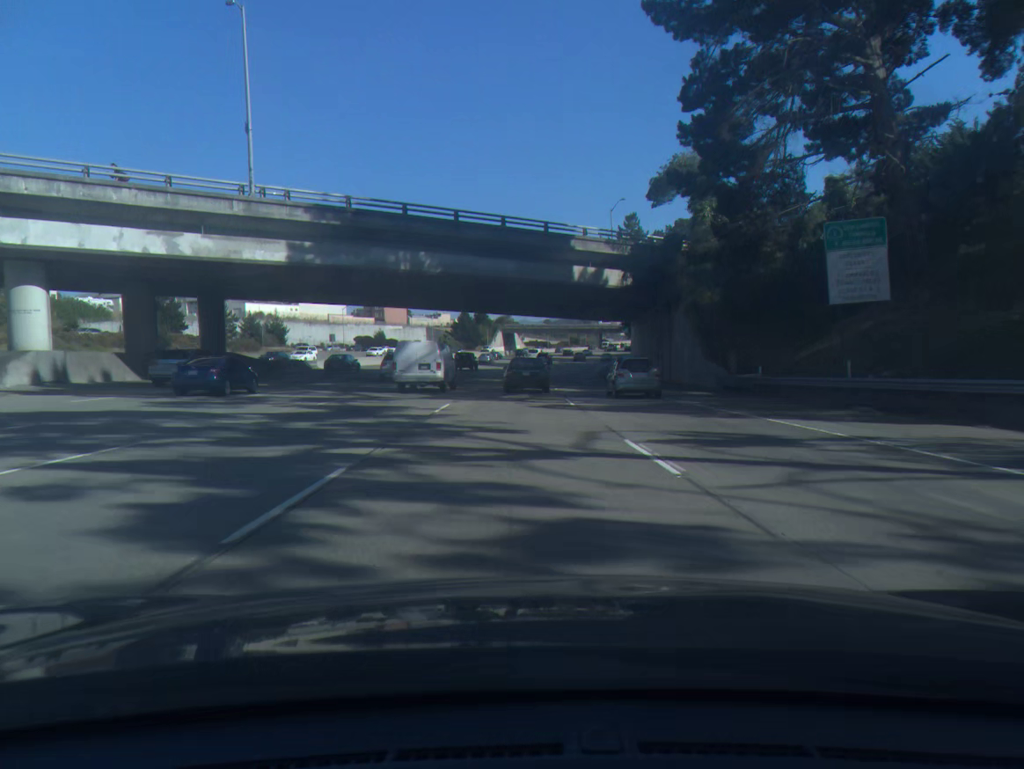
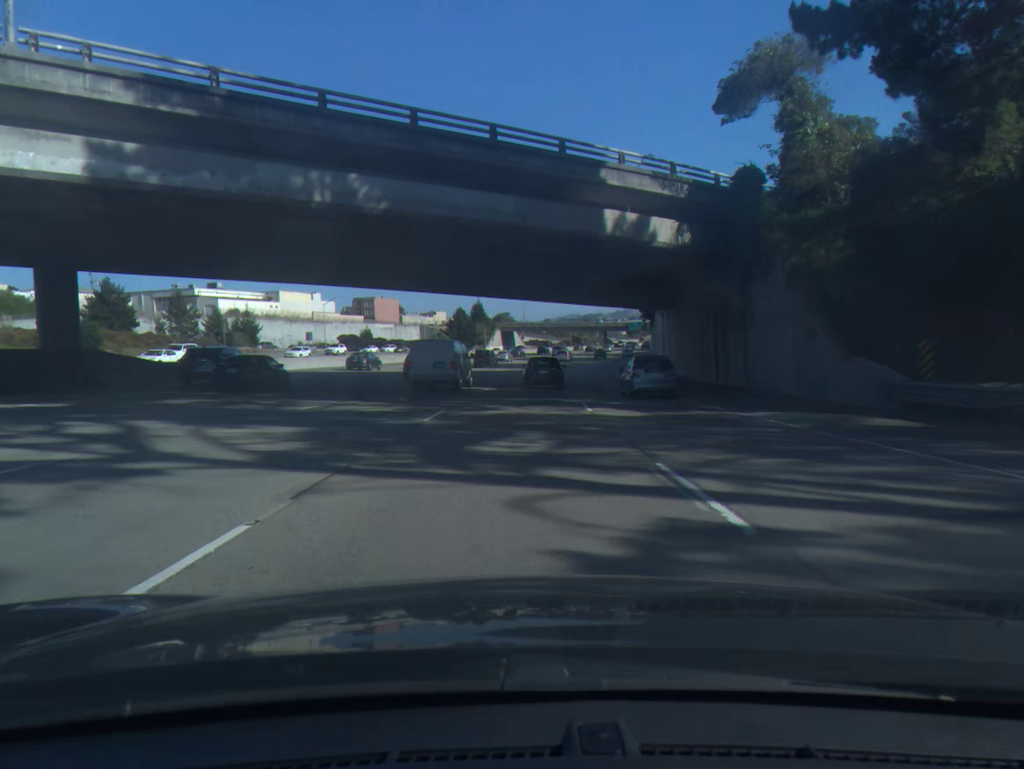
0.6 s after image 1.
(0.0, +17.2) m; 0°
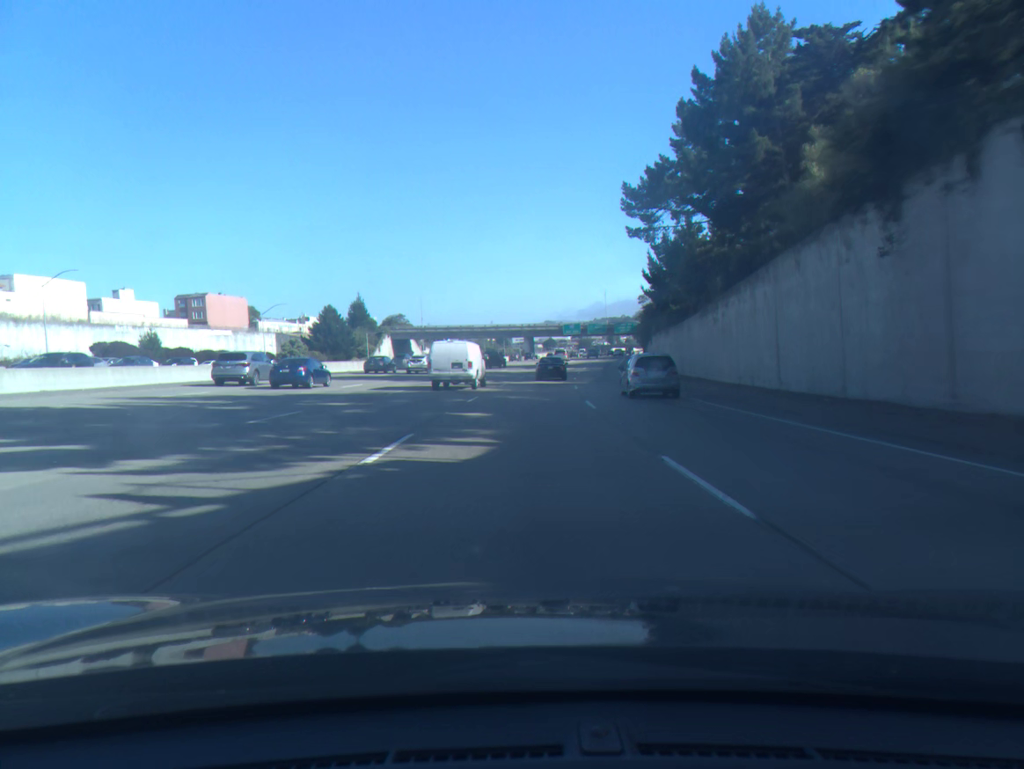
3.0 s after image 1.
(+3.1, +68.5) m; +6°
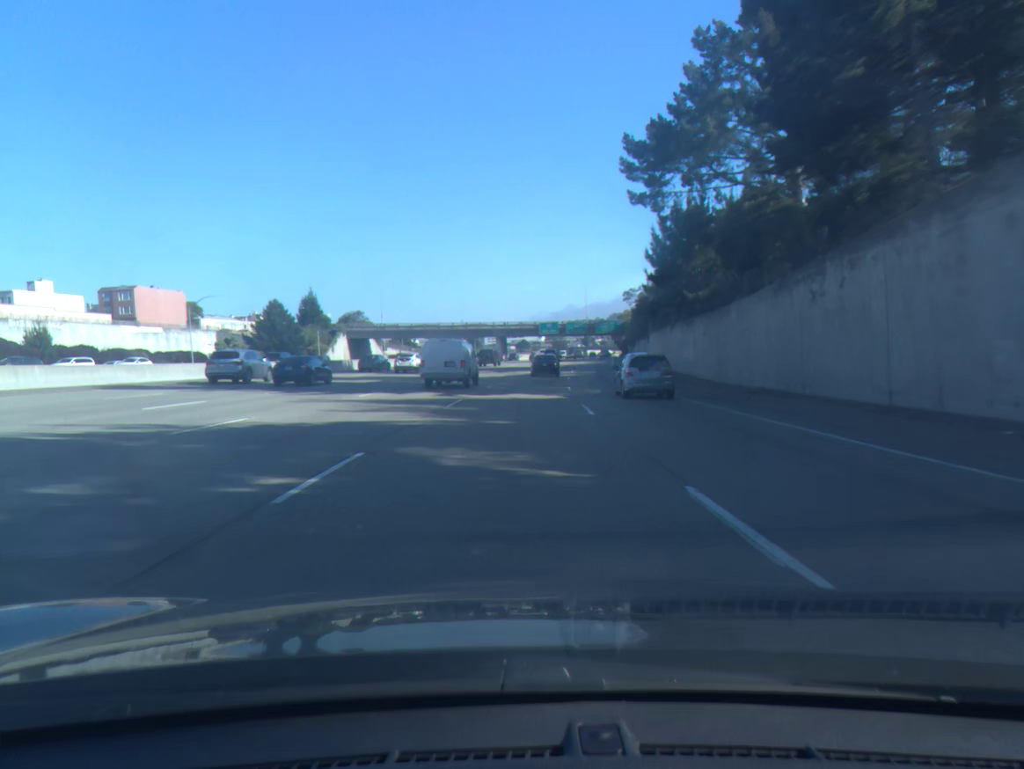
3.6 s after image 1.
(+0.3, +17.1) m; +2°
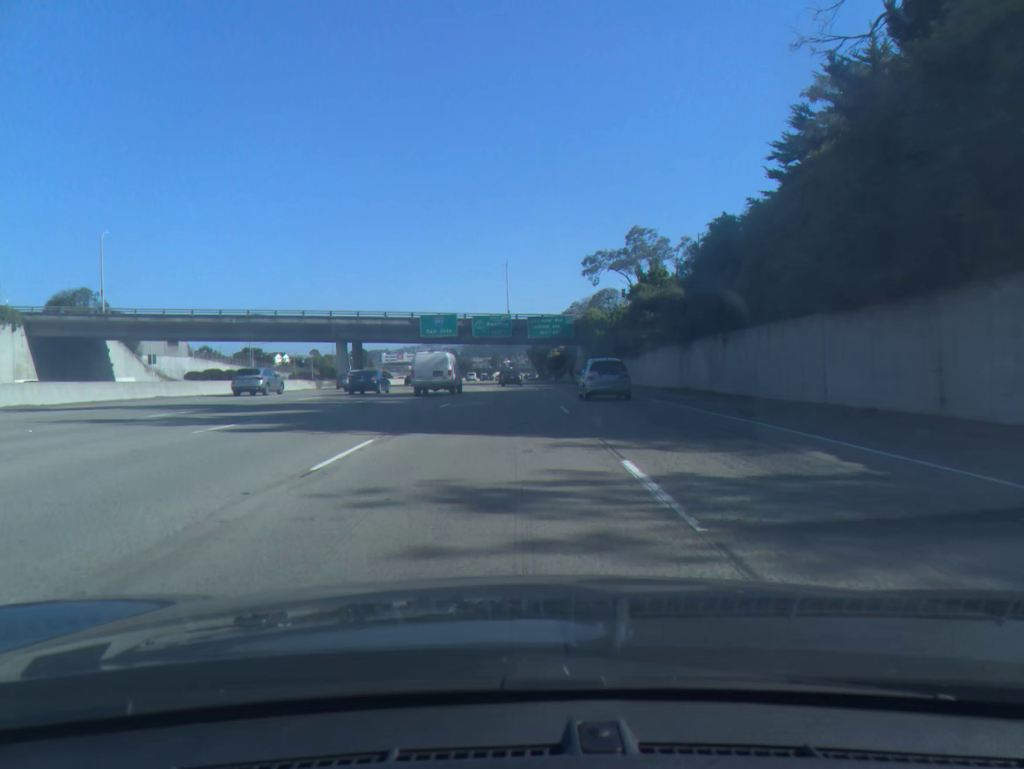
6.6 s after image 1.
(+5.5, +84.9) m; +7°
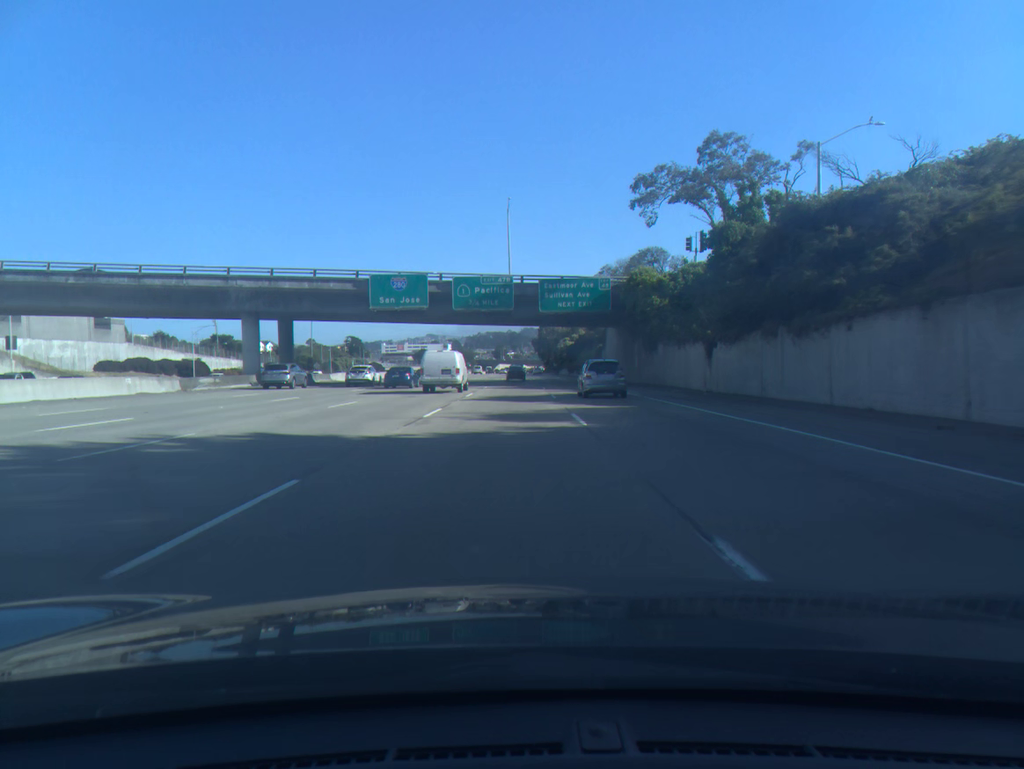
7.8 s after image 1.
(+0.1, +33.7) m; 0°
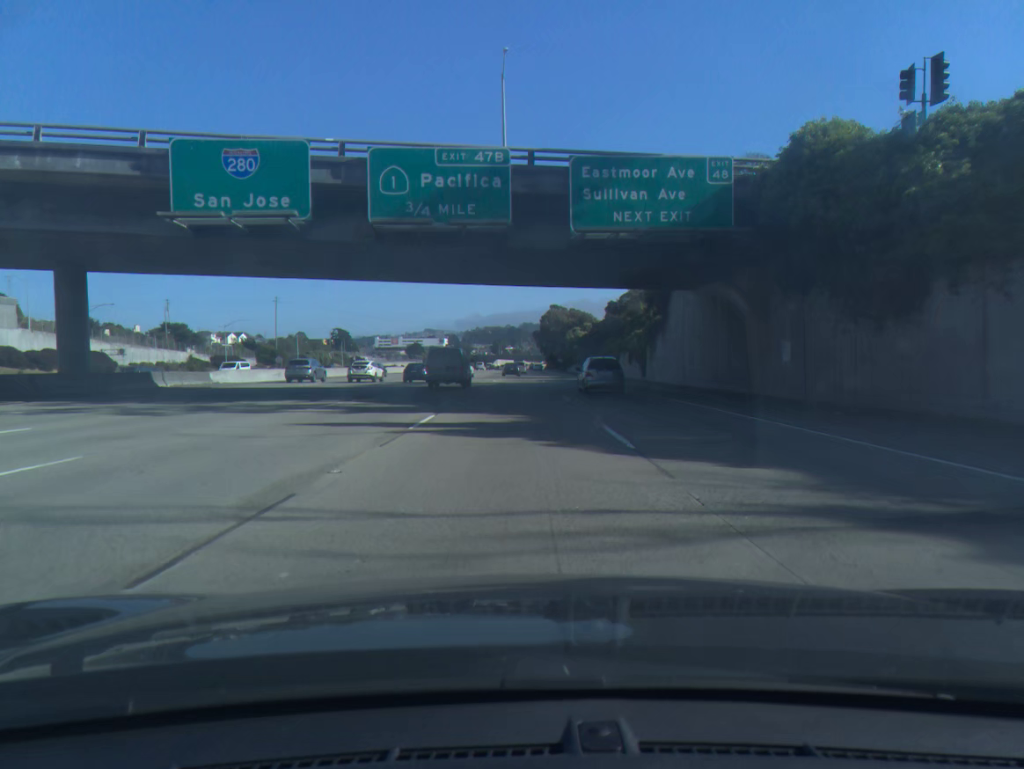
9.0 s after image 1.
(-0.1, +33.8) m; 0°
